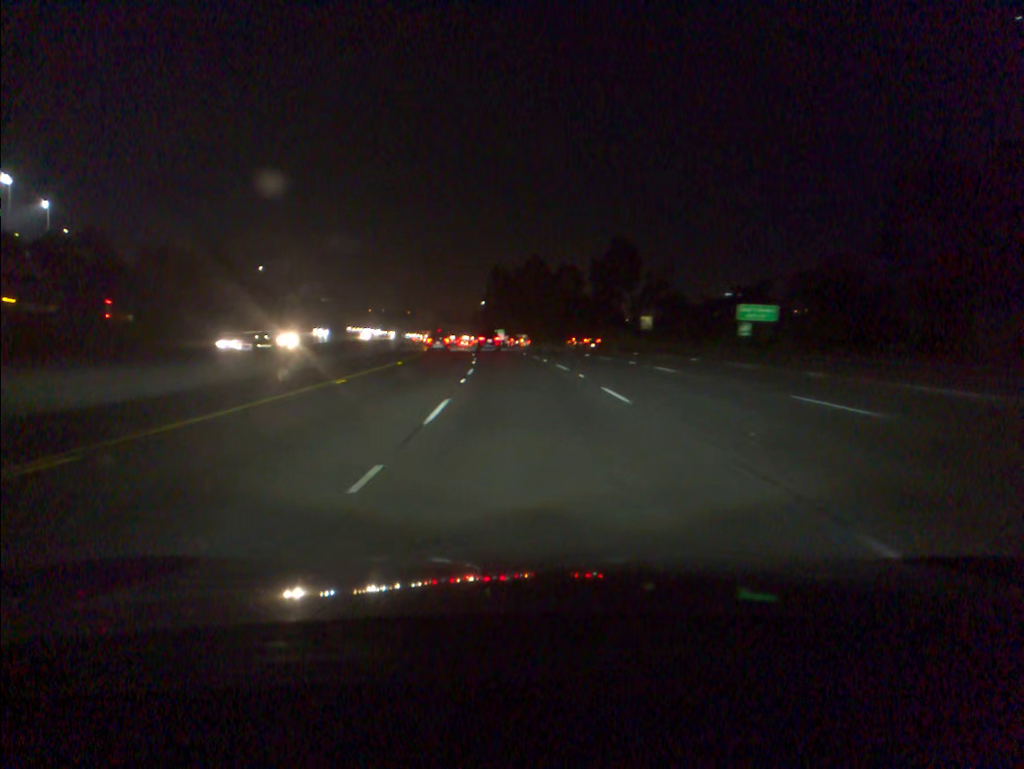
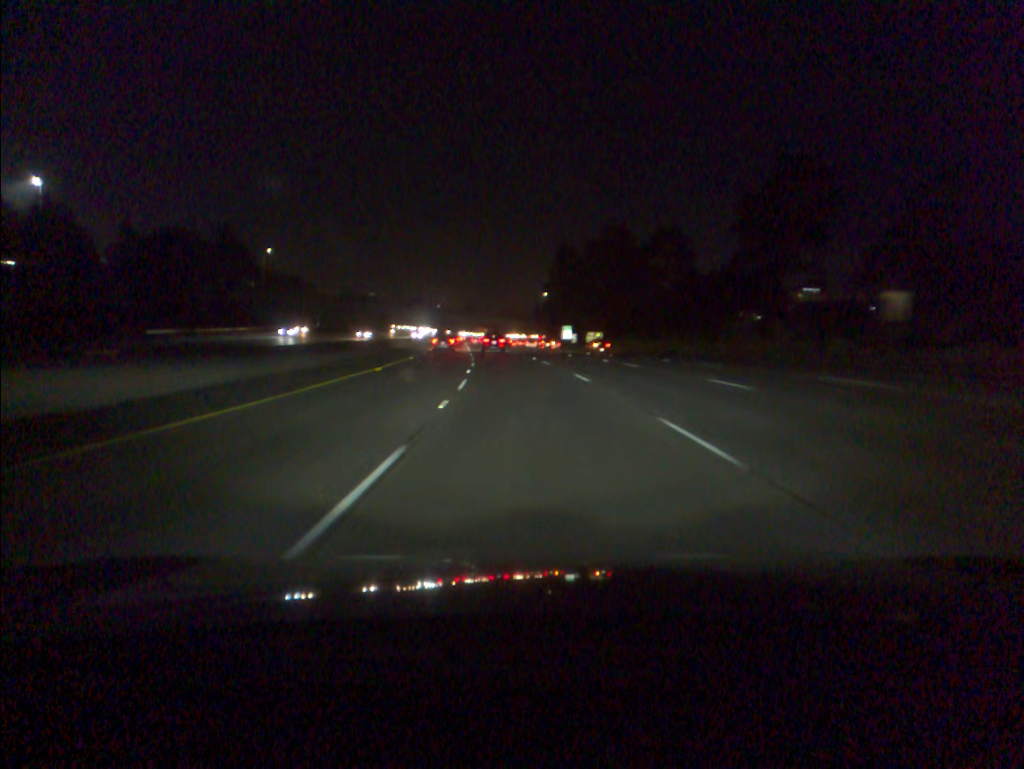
(-2.1, +51.1) m; -5°
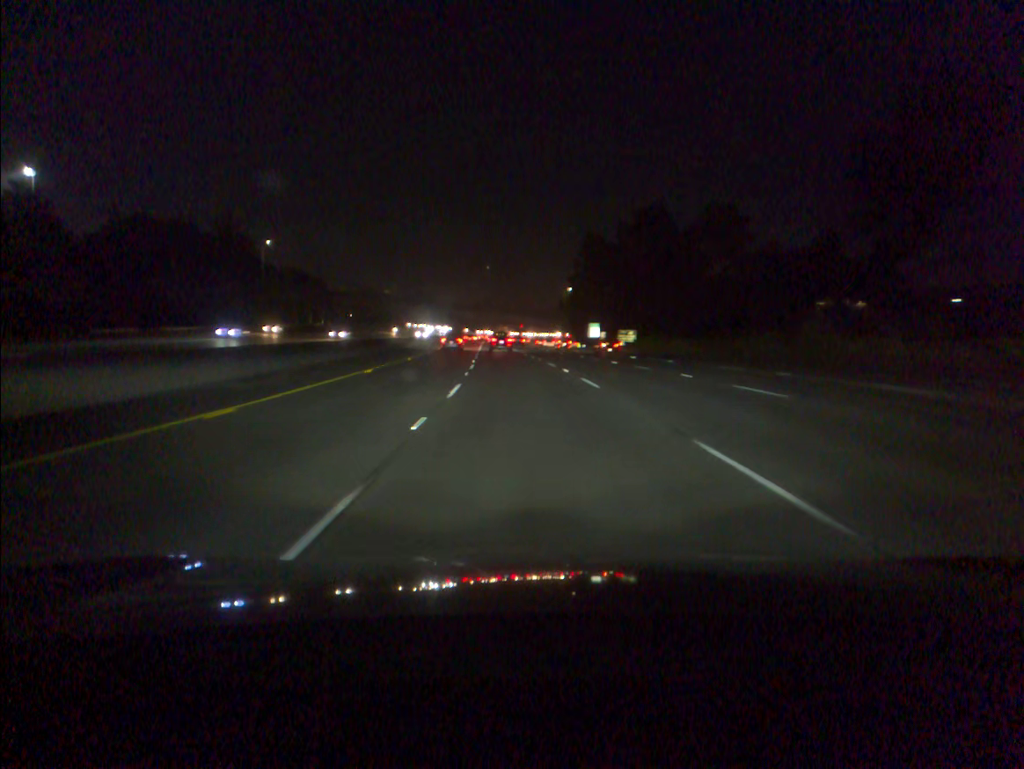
(-0.2, +17.2) m; -2°
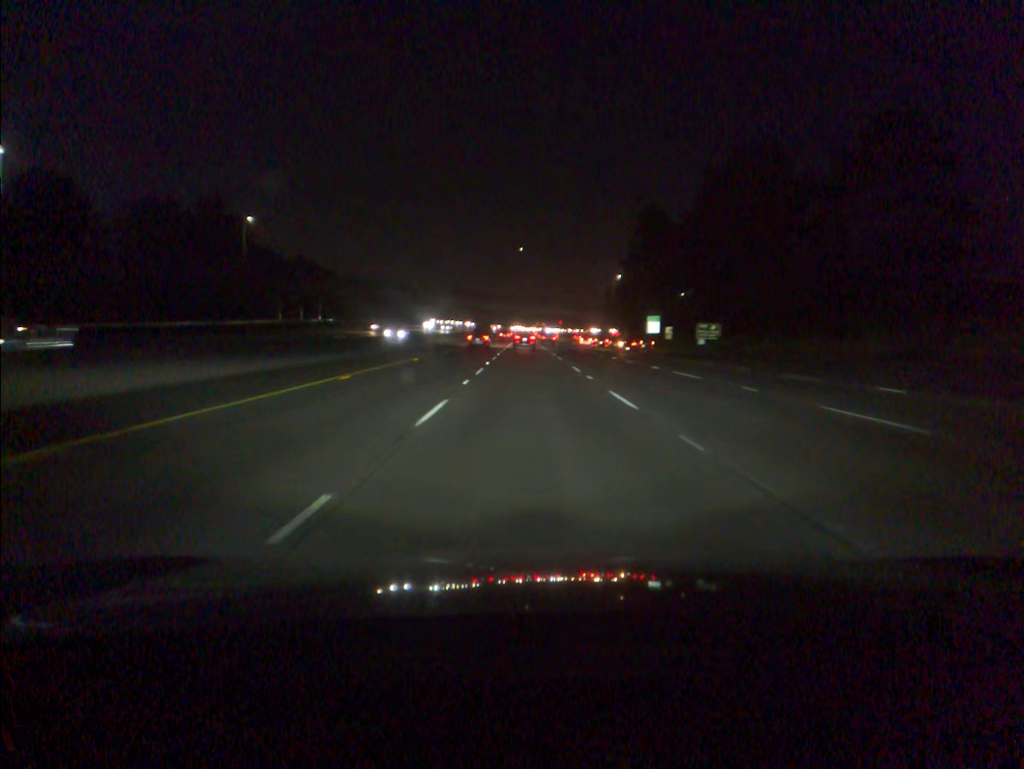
(-0.9, +34.7) m; -3°
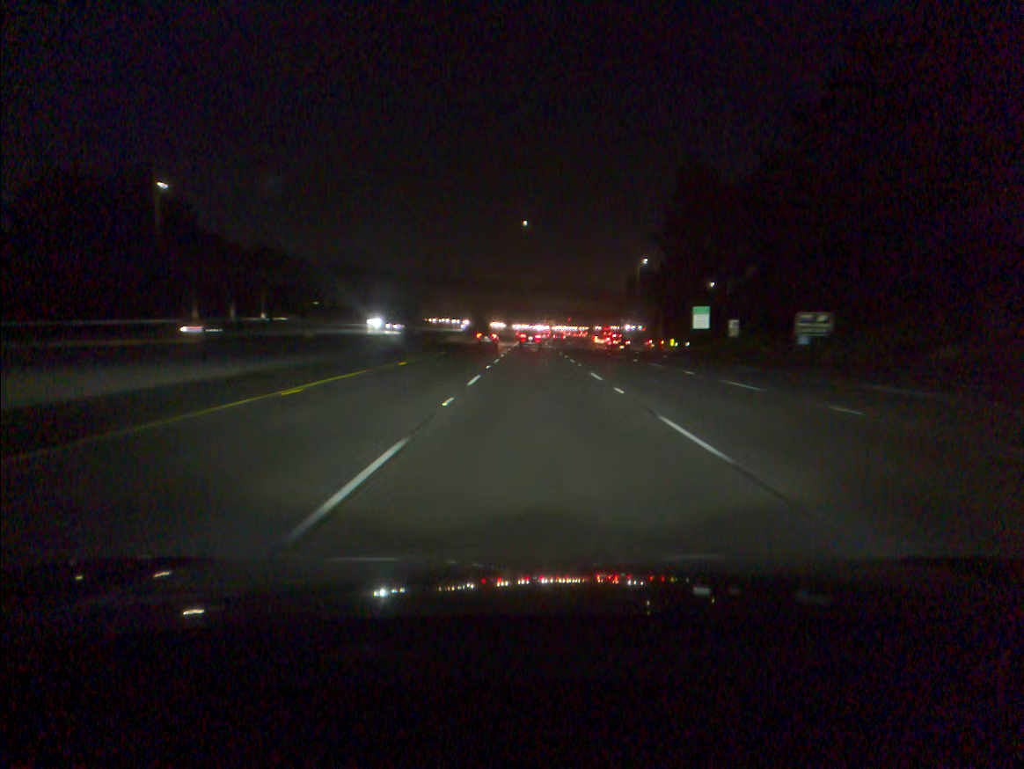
(-0.3, +35.1) m; -1°
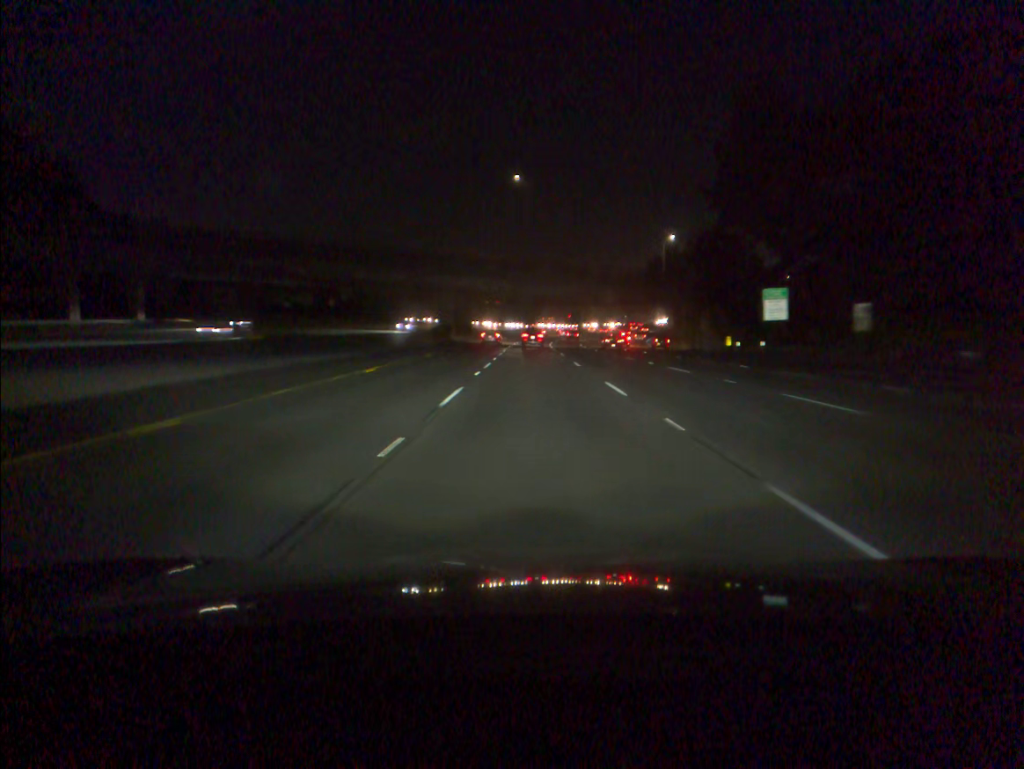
(+0.1, +35.2) m; 0°
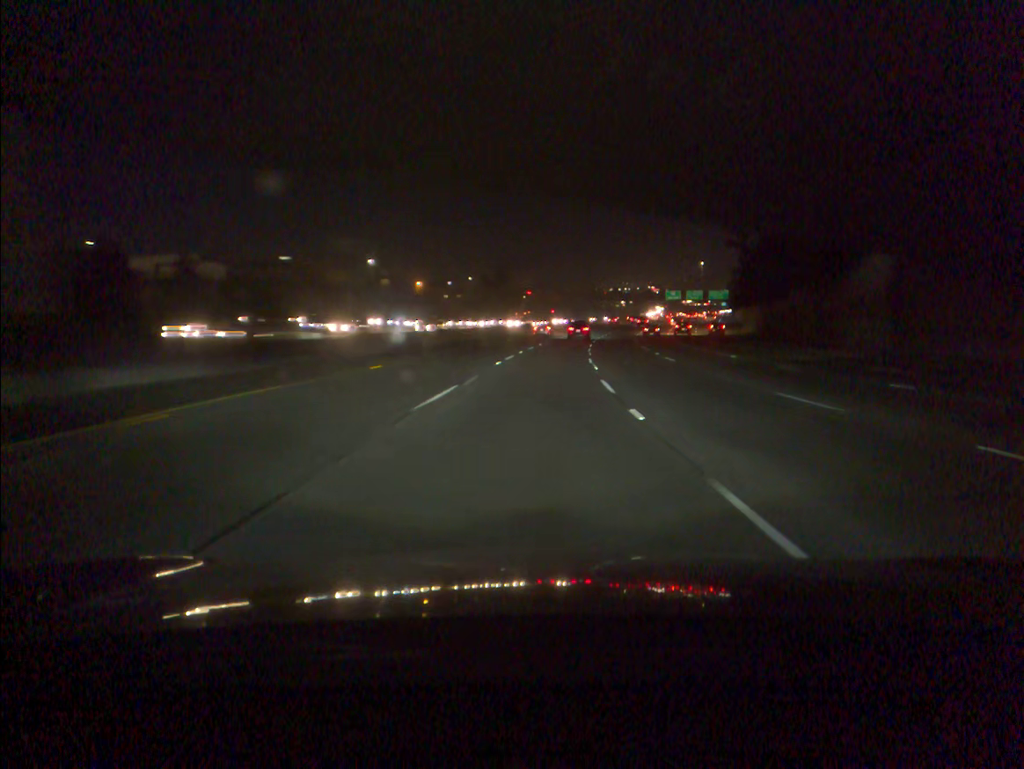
(+0.6, +87.2) m; +2°
